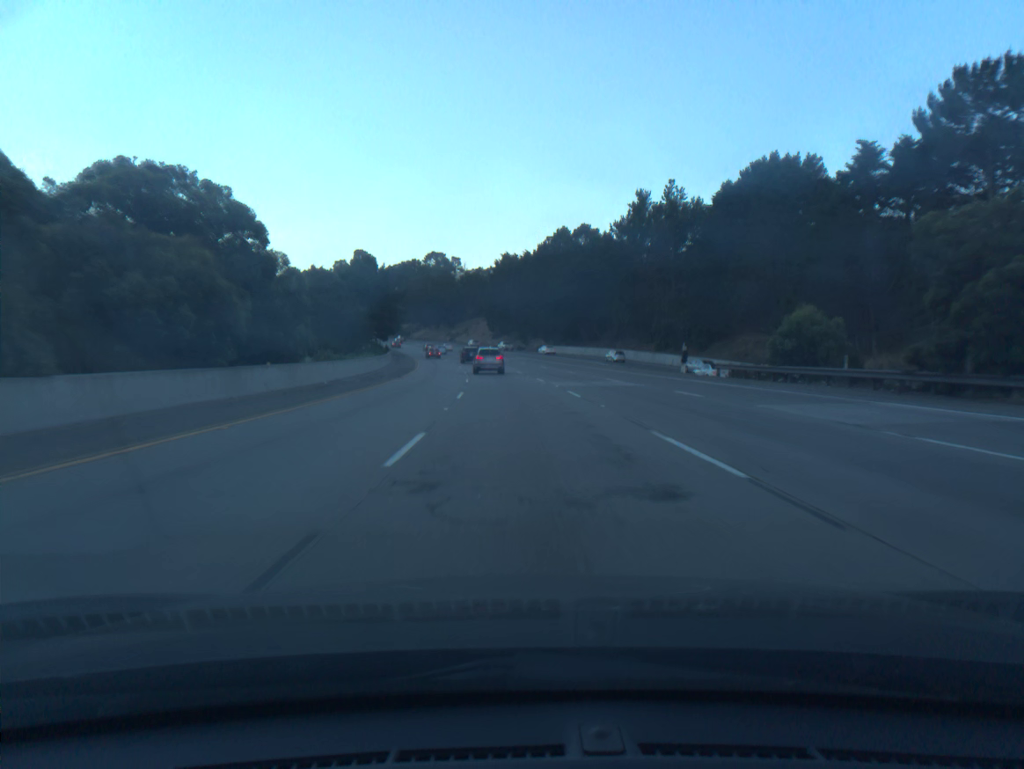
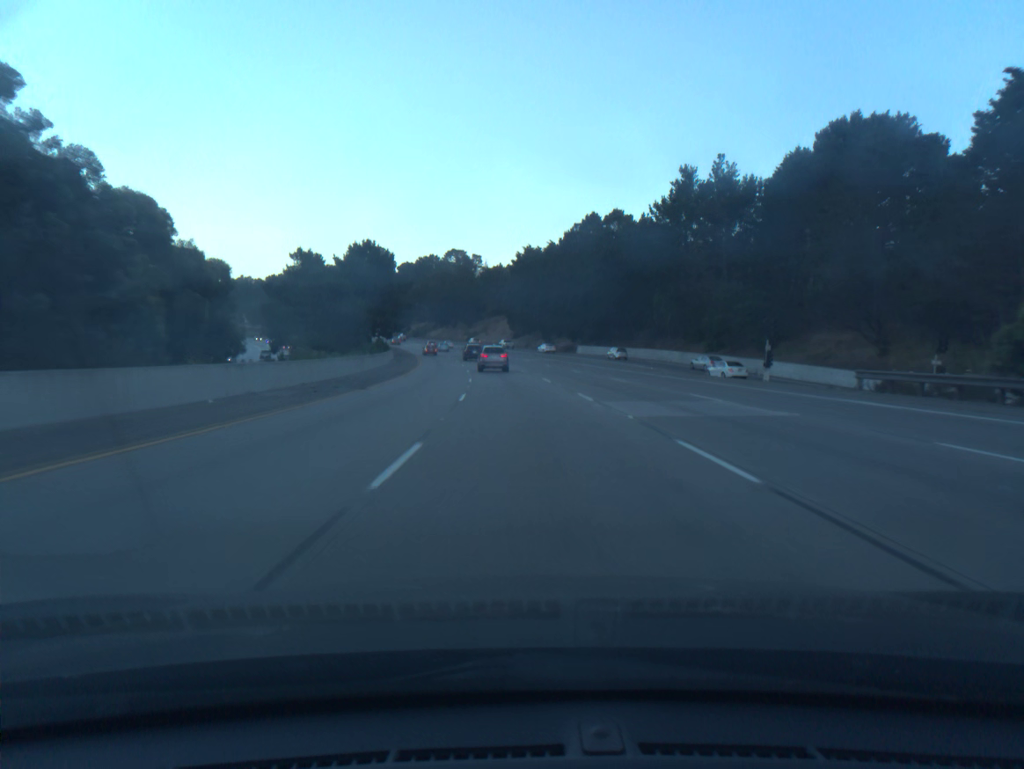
(-0.2, +16.1) m; -2°
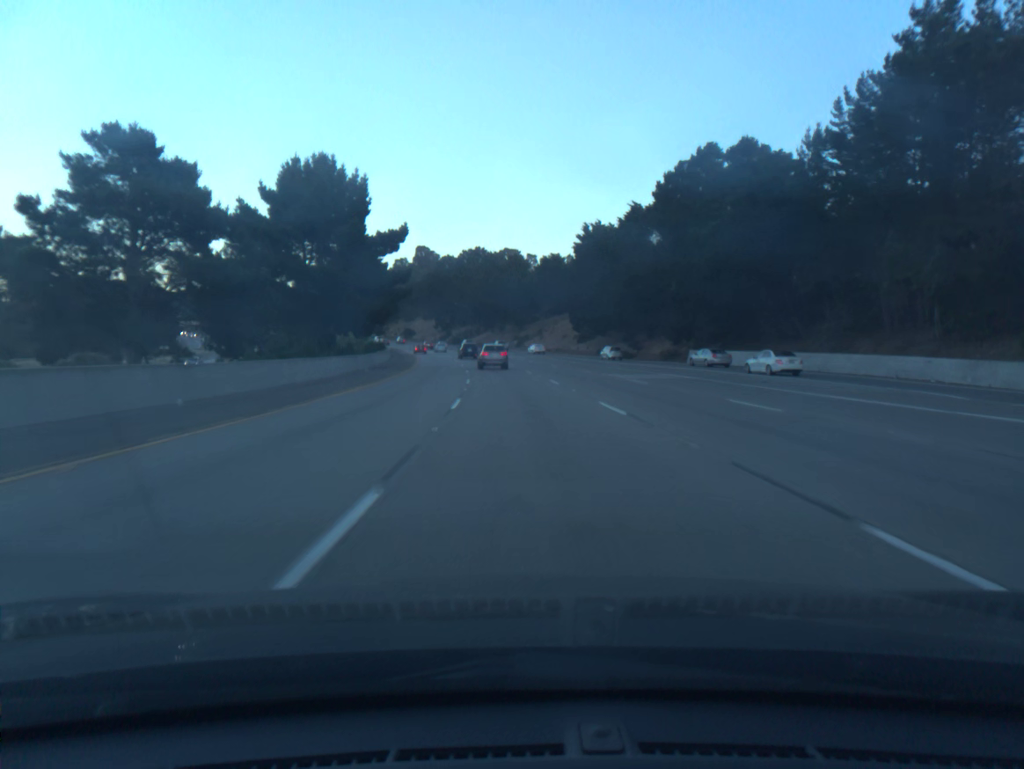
(-1.7, +48.0) m; -4°
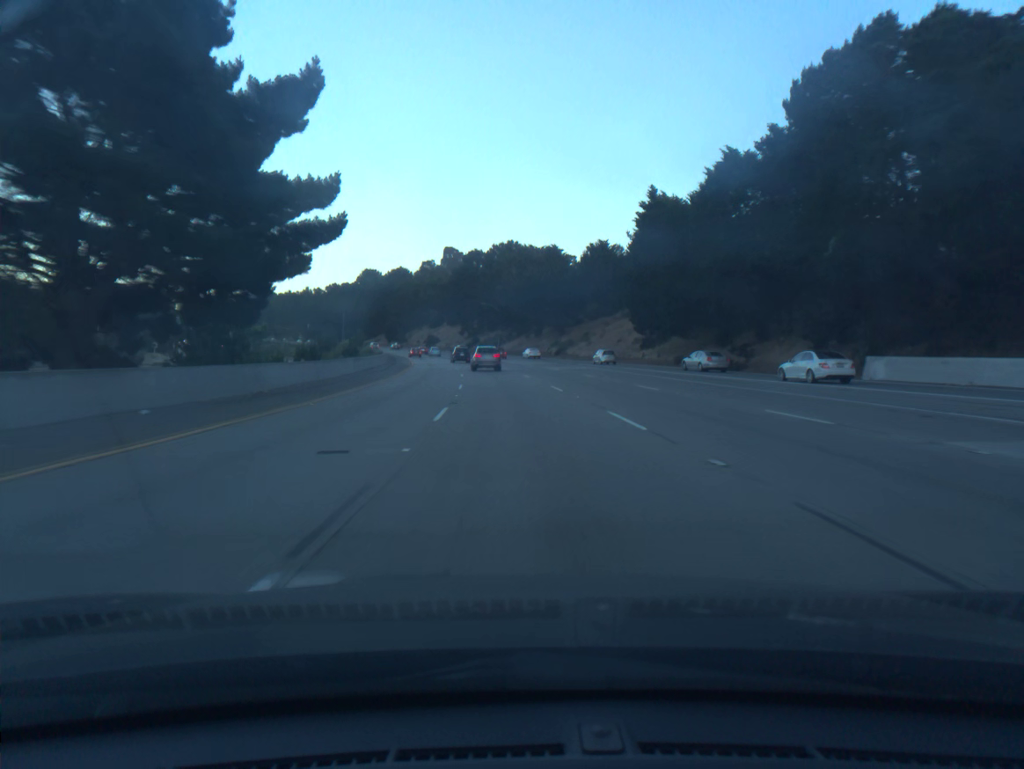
(-0.7, +31.9) m; -3°
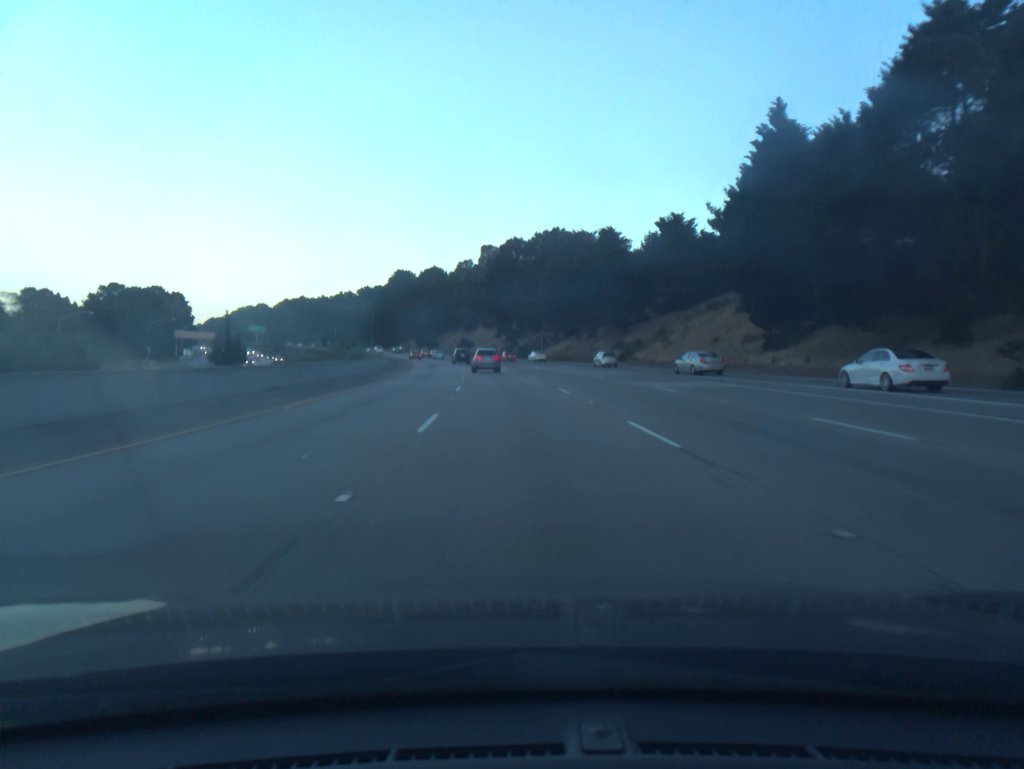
(-0.8, +31.8) m; -3°
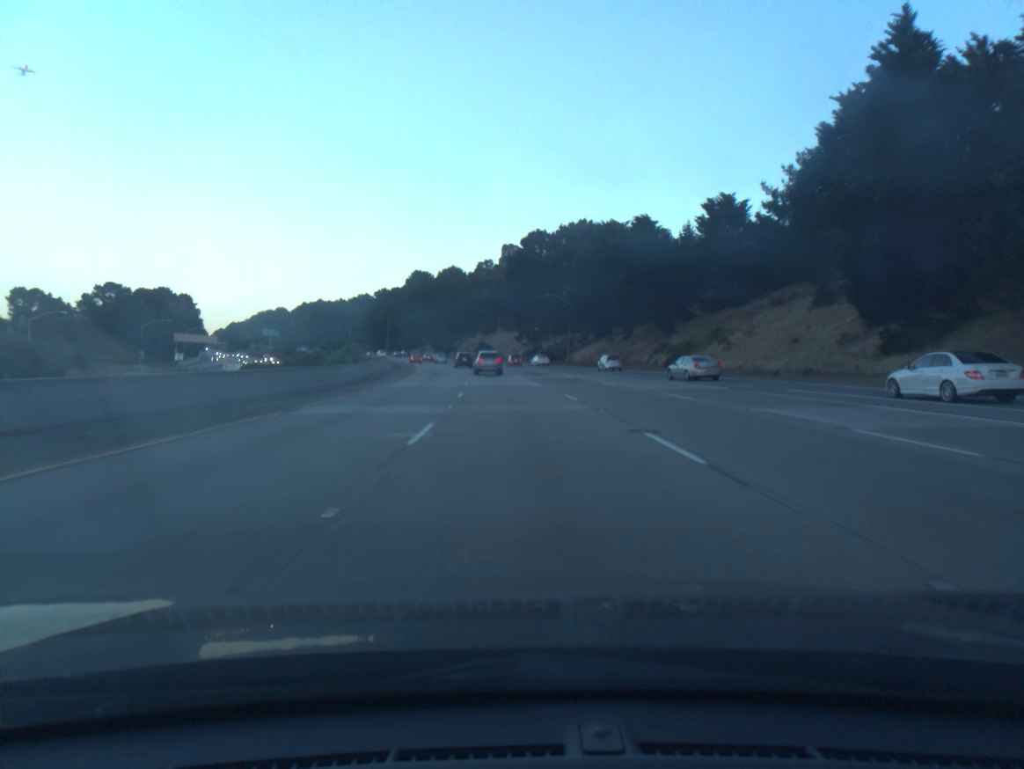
(-0.2, +15.9) m; -2°
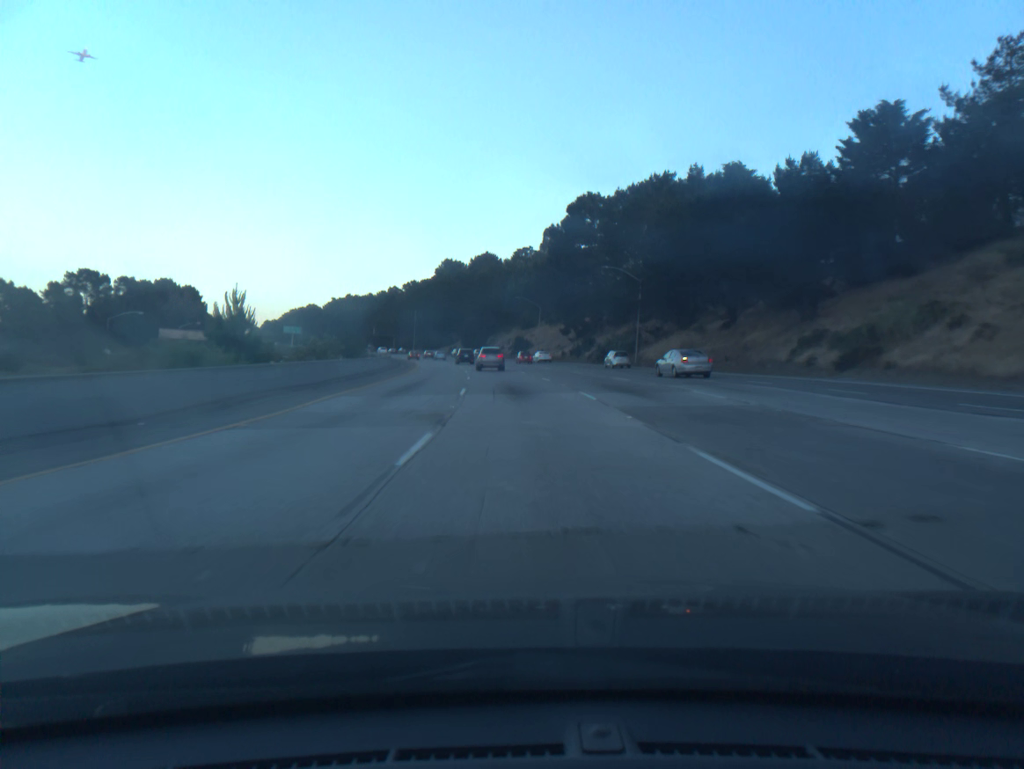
(-0.8, +31.9) m; -3°
